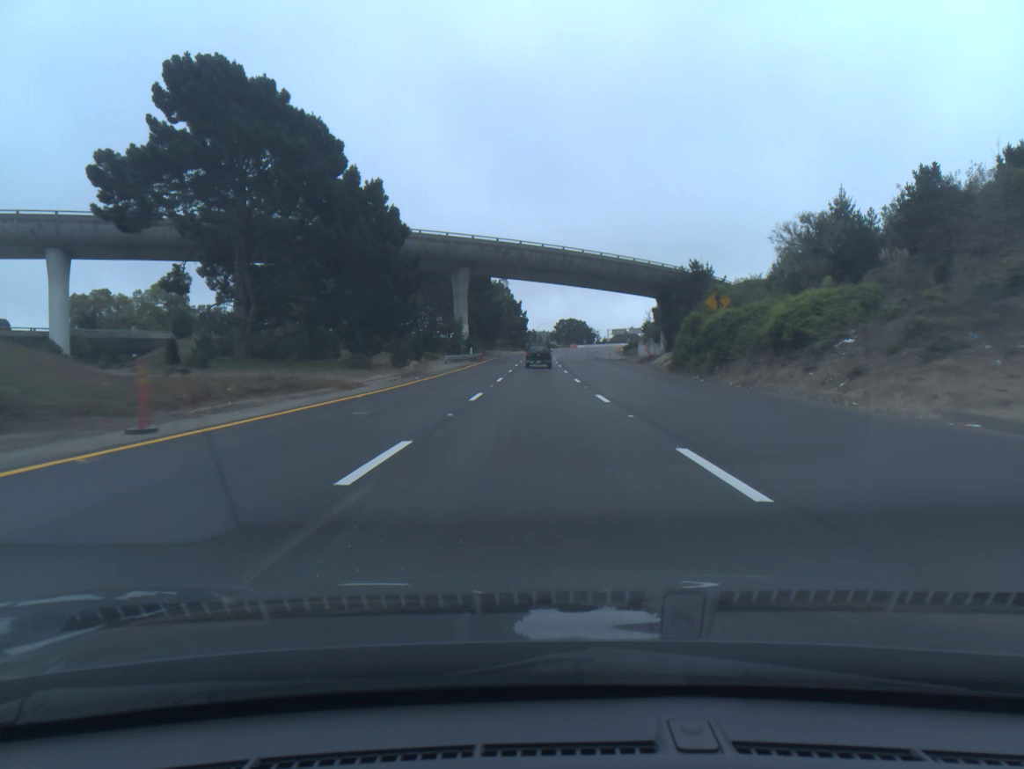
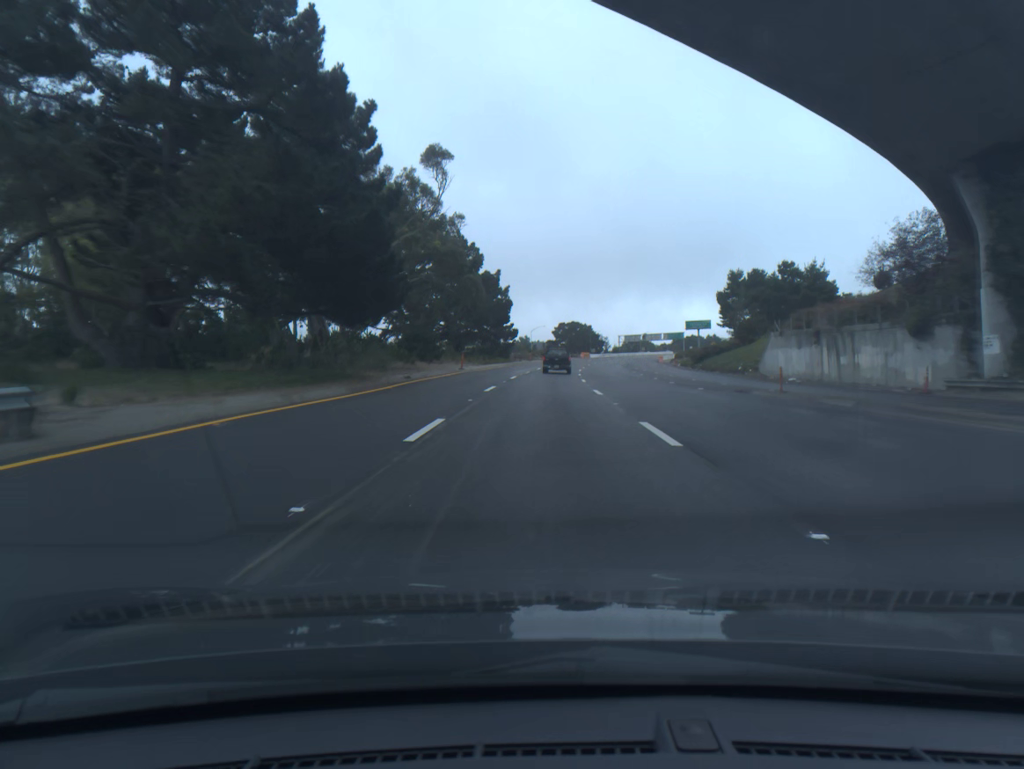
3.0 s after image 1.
(-0.1, +81.9) m; 0°
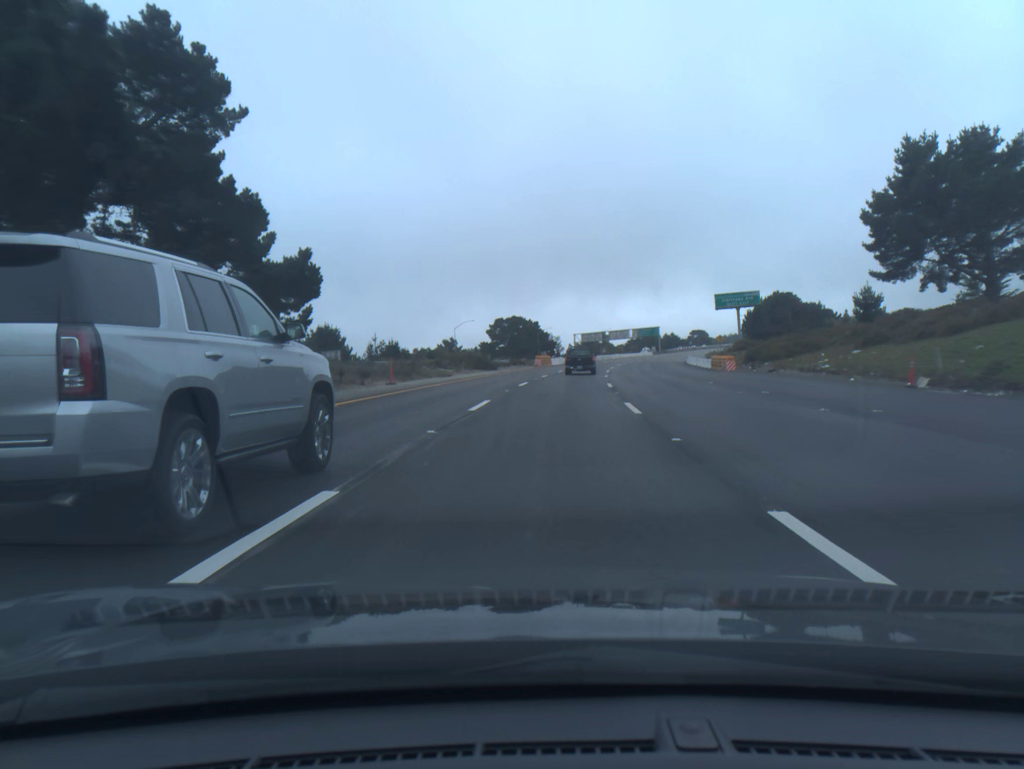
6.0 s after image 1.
(+2.5, +79.2) m; +5°
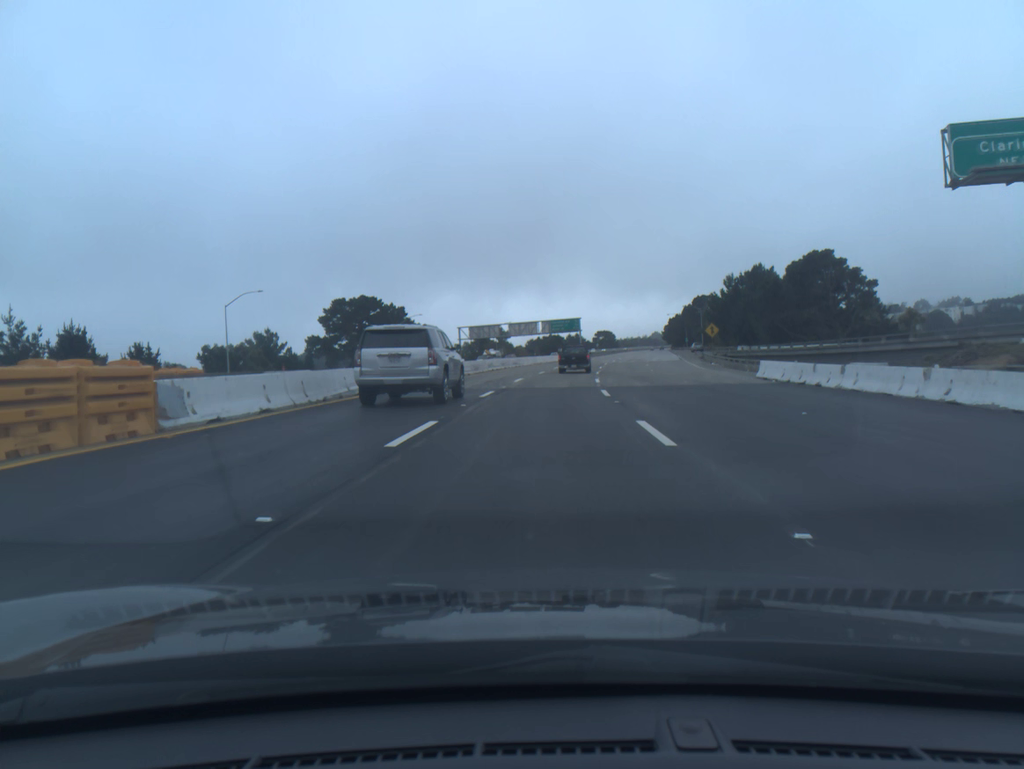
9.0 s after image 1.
(+5.2, +77.1) m; +7°
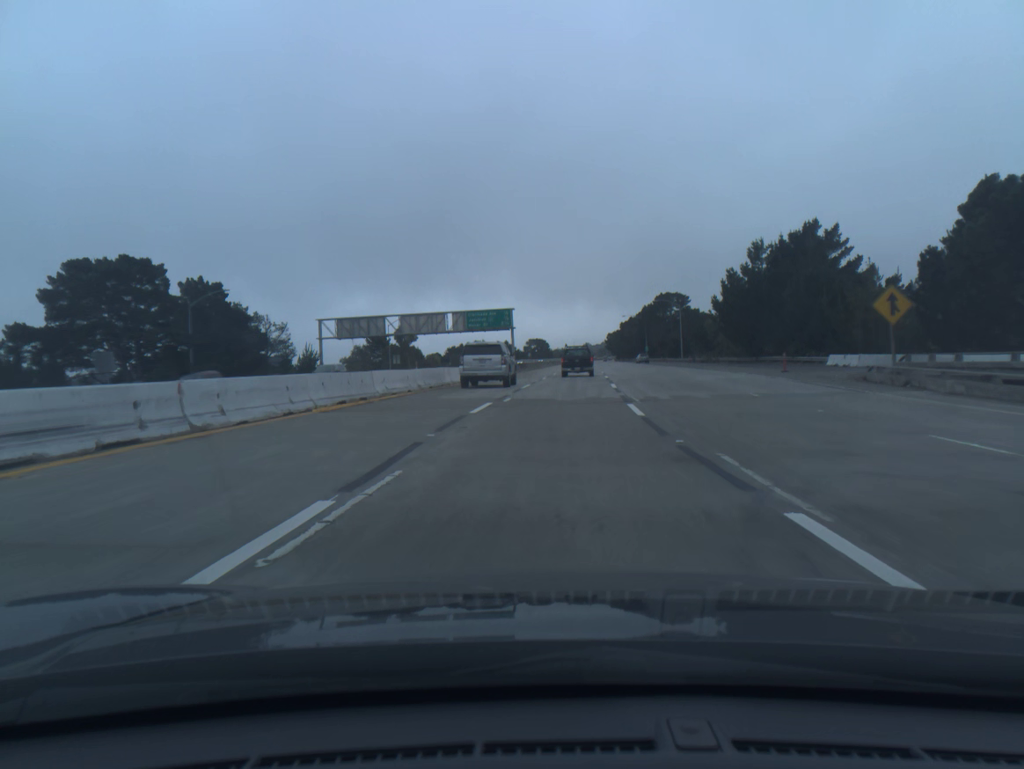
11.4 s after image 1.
(+2.6, +60.1) m; +5°
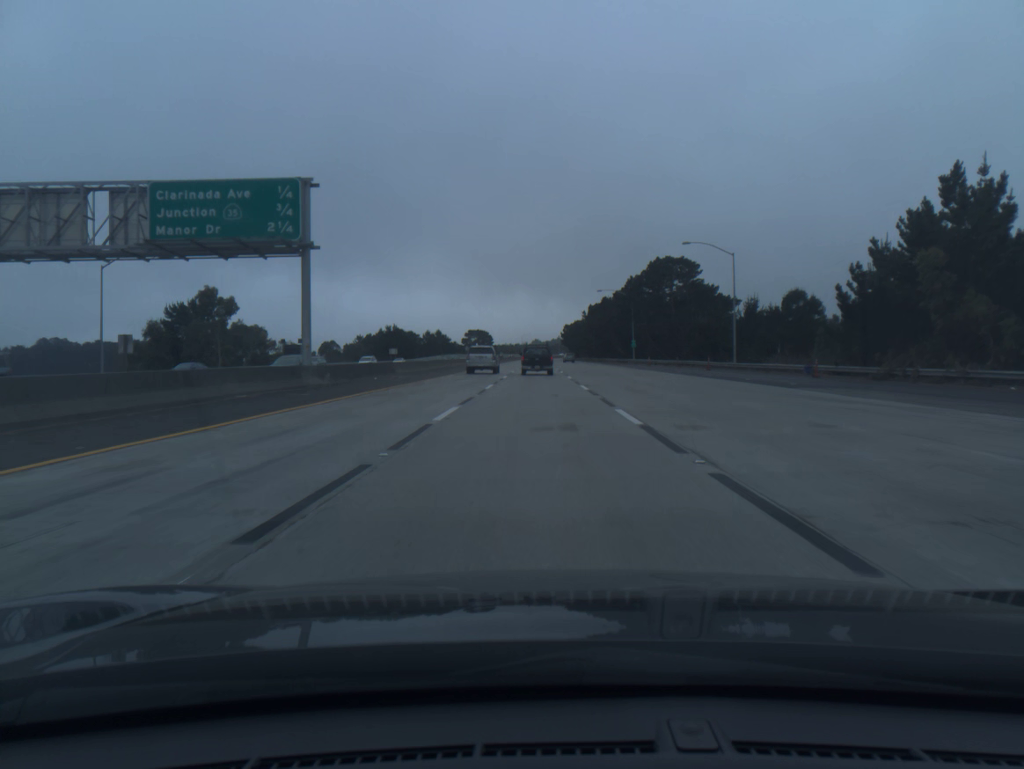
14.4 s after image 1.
(+3.7, +73.5) m; +4°
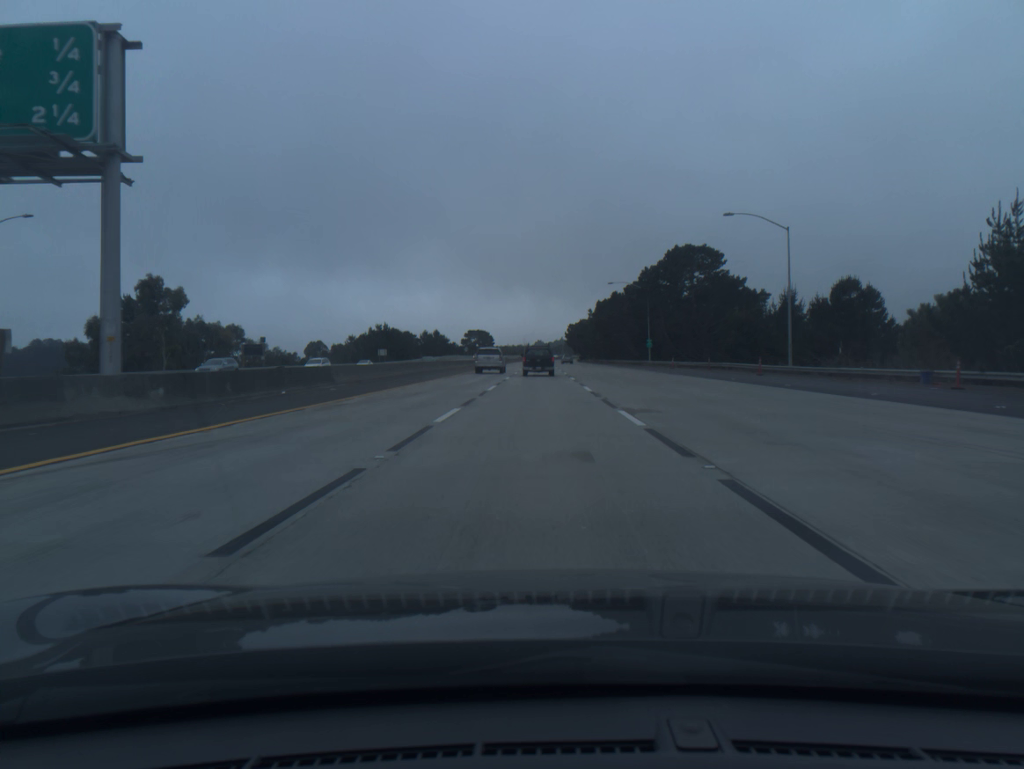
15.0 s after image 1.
(0.0, +14.6) m; 0°
